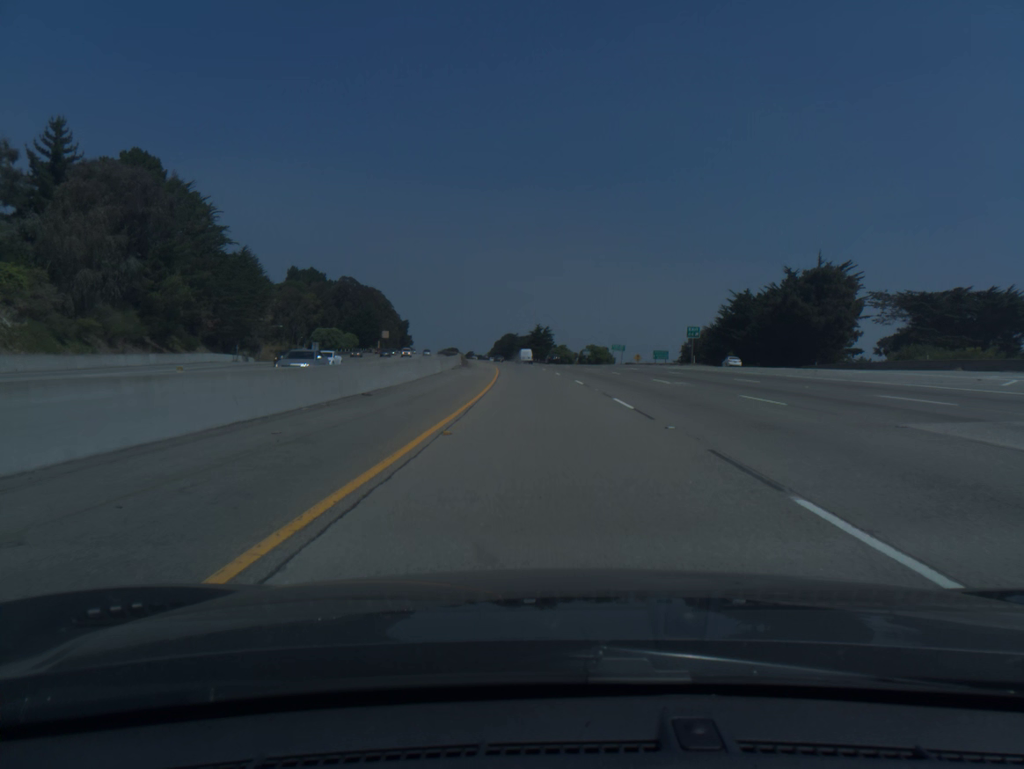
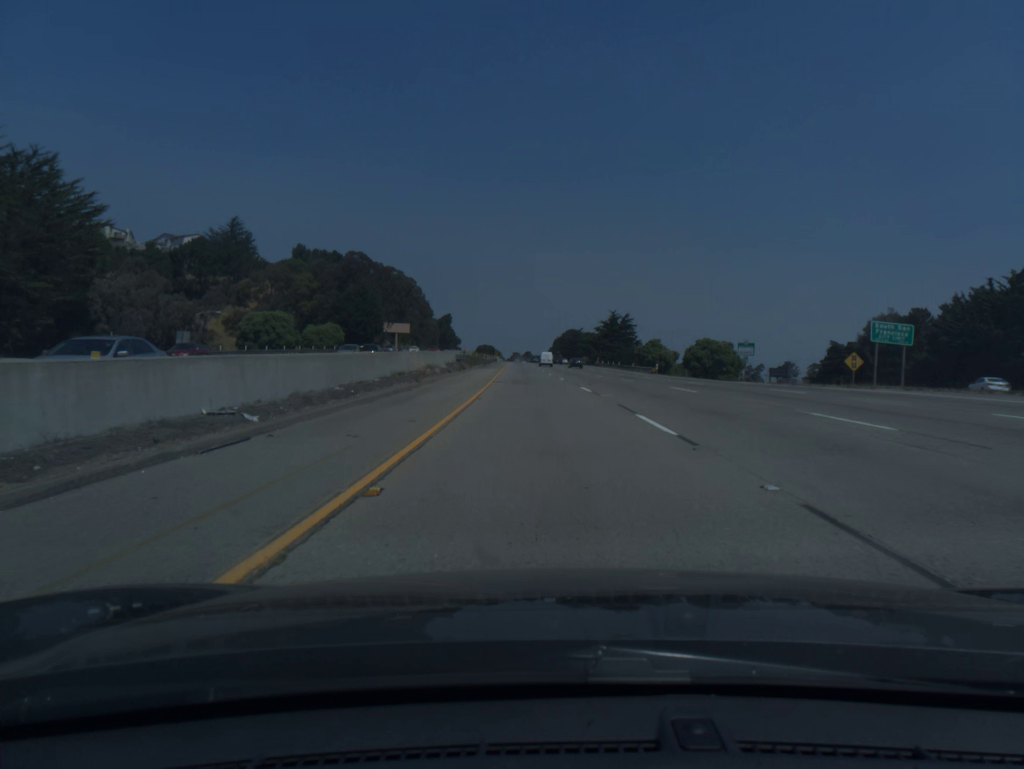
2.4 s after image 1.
(-3.1, +77.8) m; -5°
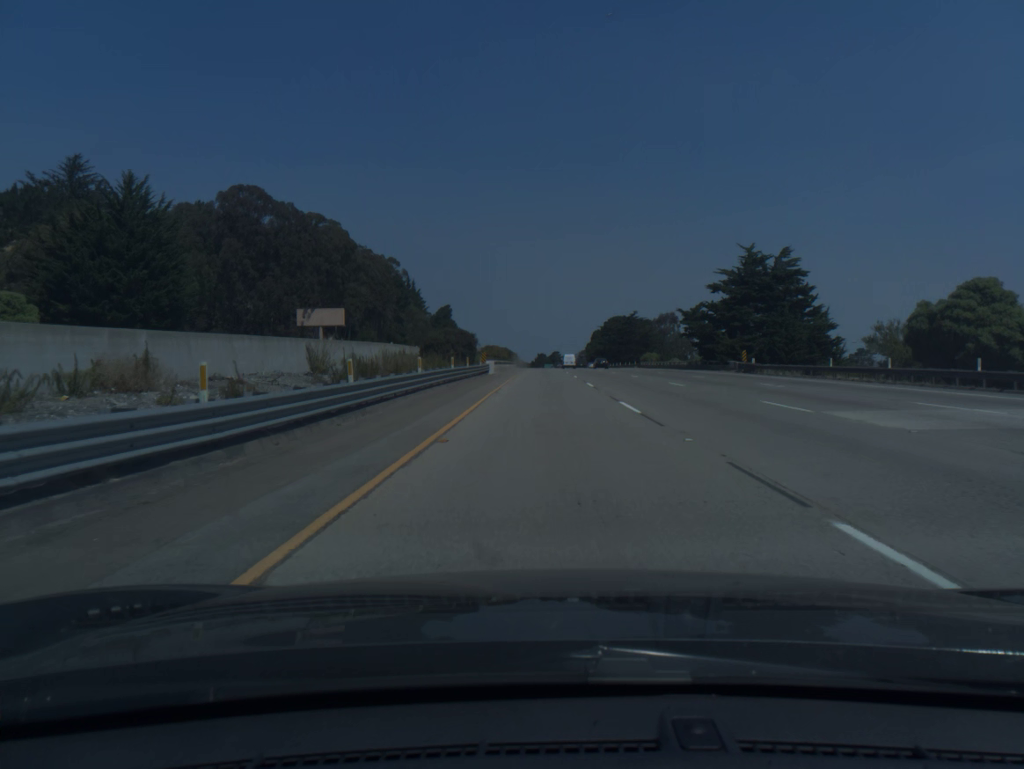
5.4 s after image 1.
(-3.0, +97.7) m; -2°
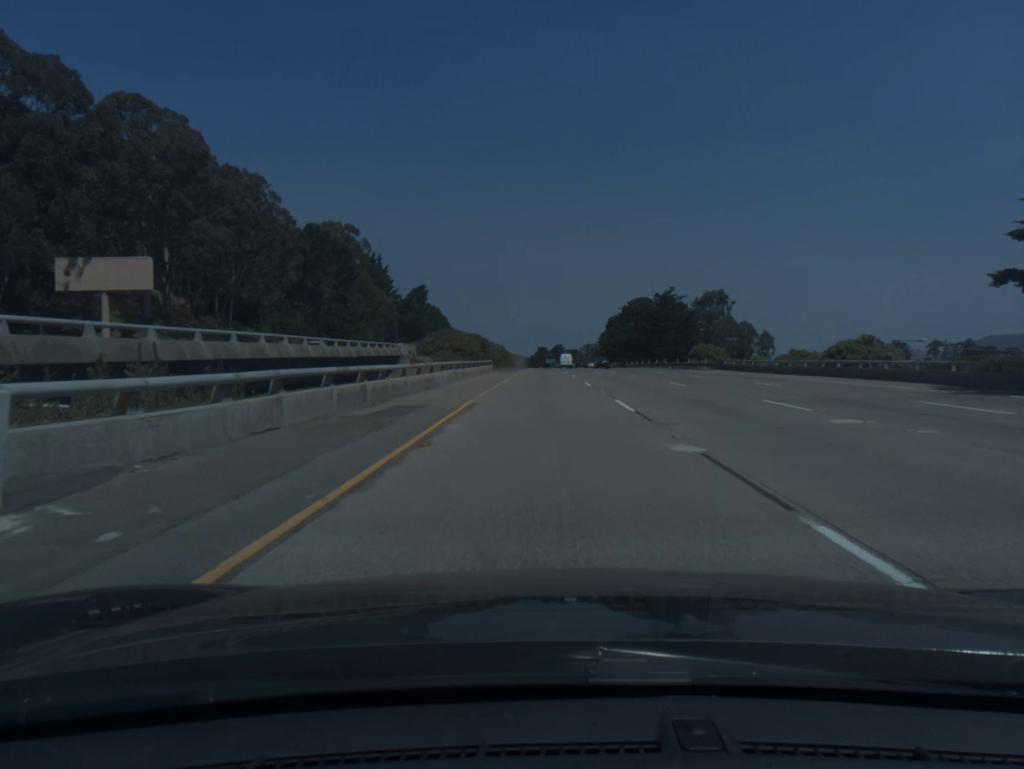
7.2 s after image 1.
(+0.1, +58.9) m; 0°
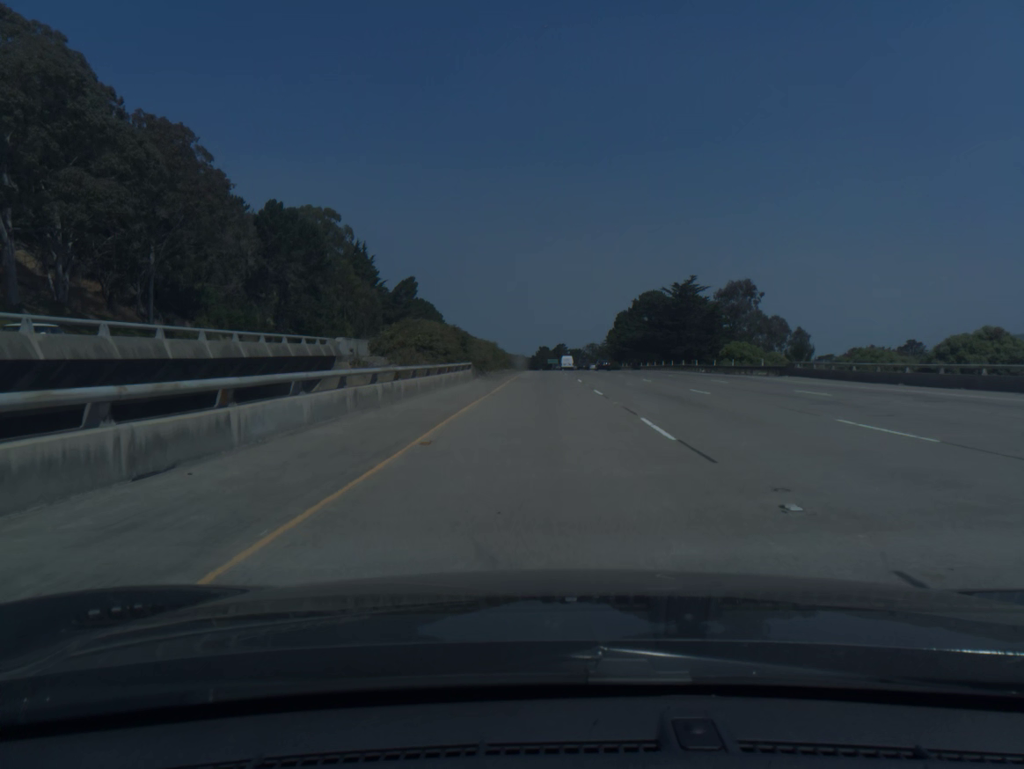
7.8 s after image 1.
(0.0, +19.7) m; 0°
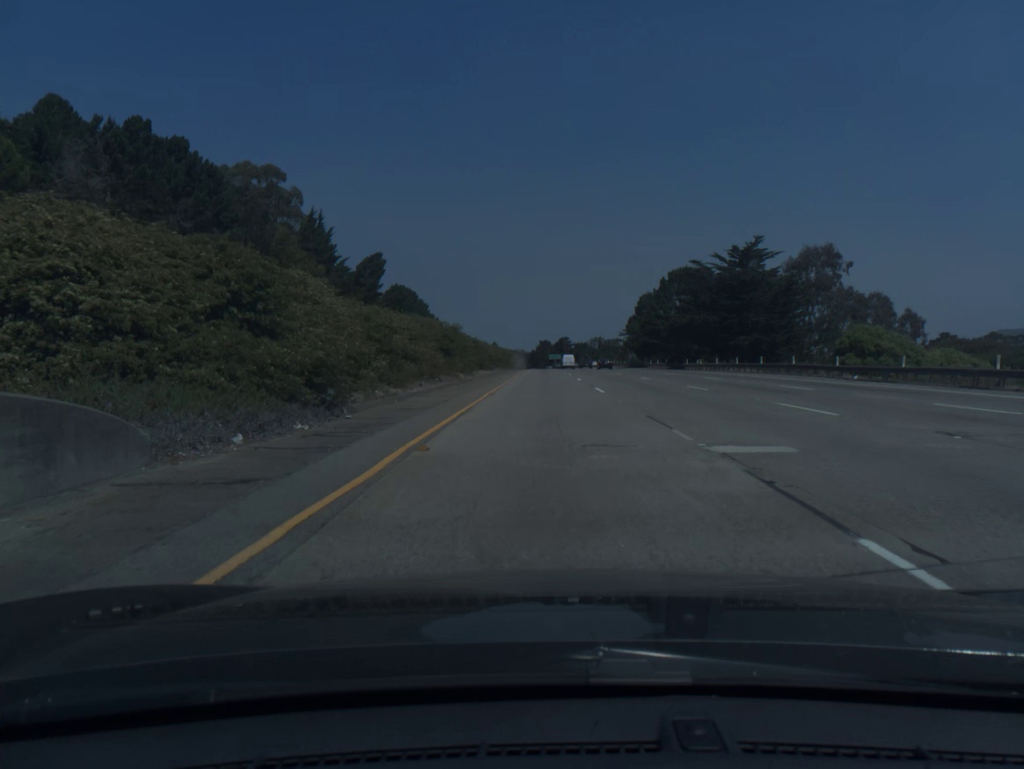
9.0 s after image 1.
(0.0, +39.4) m; 0°
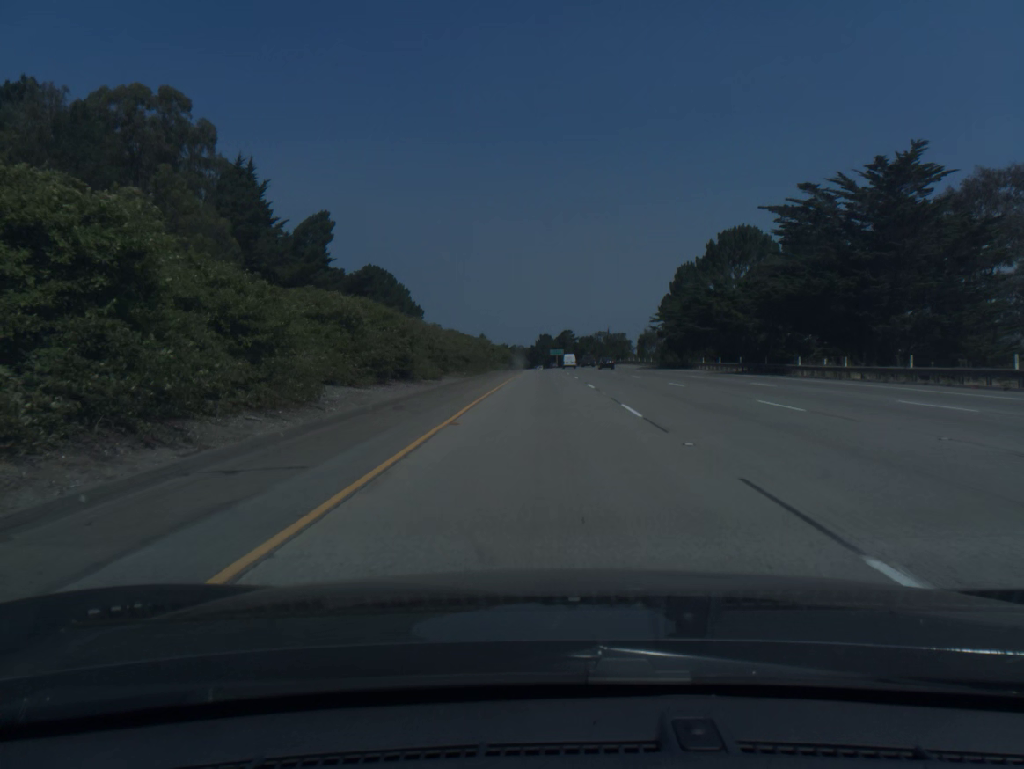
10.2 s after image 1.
(0.0, +39.5) m; 0°
